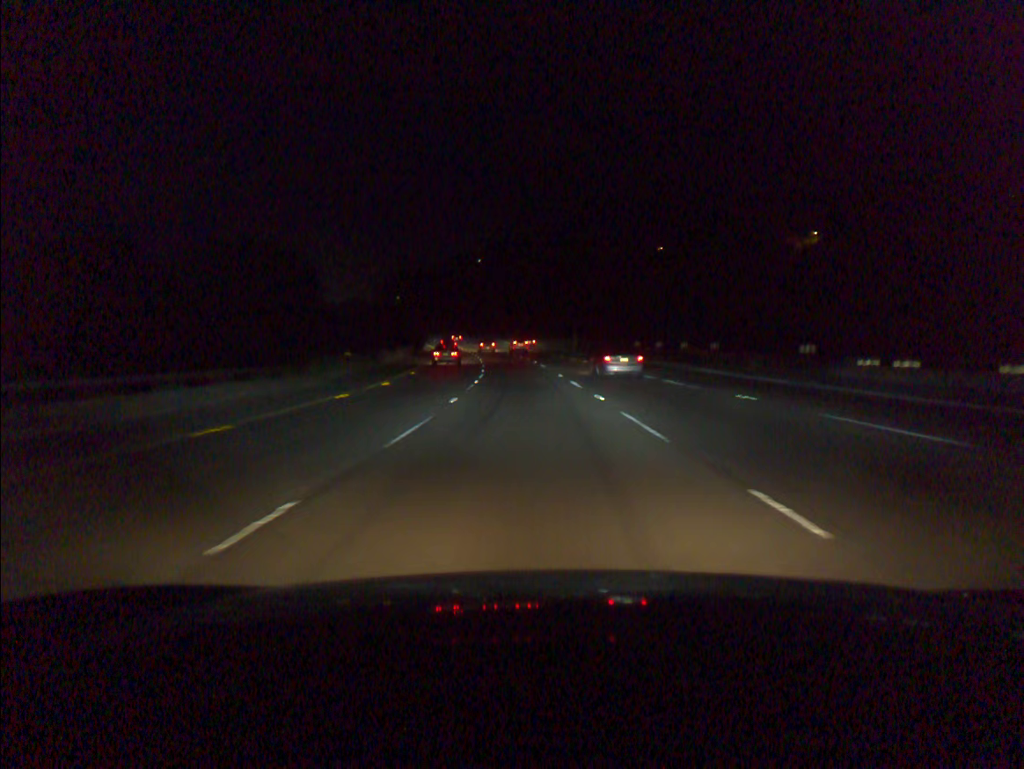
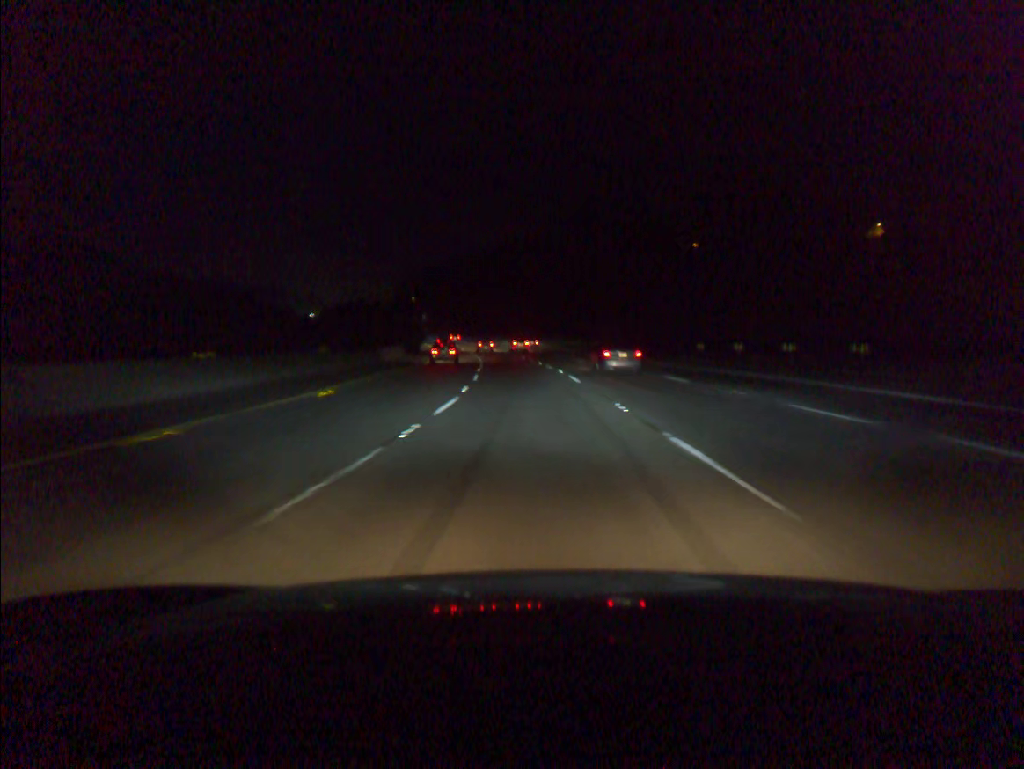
(-0.3, +19.6) m; -2°
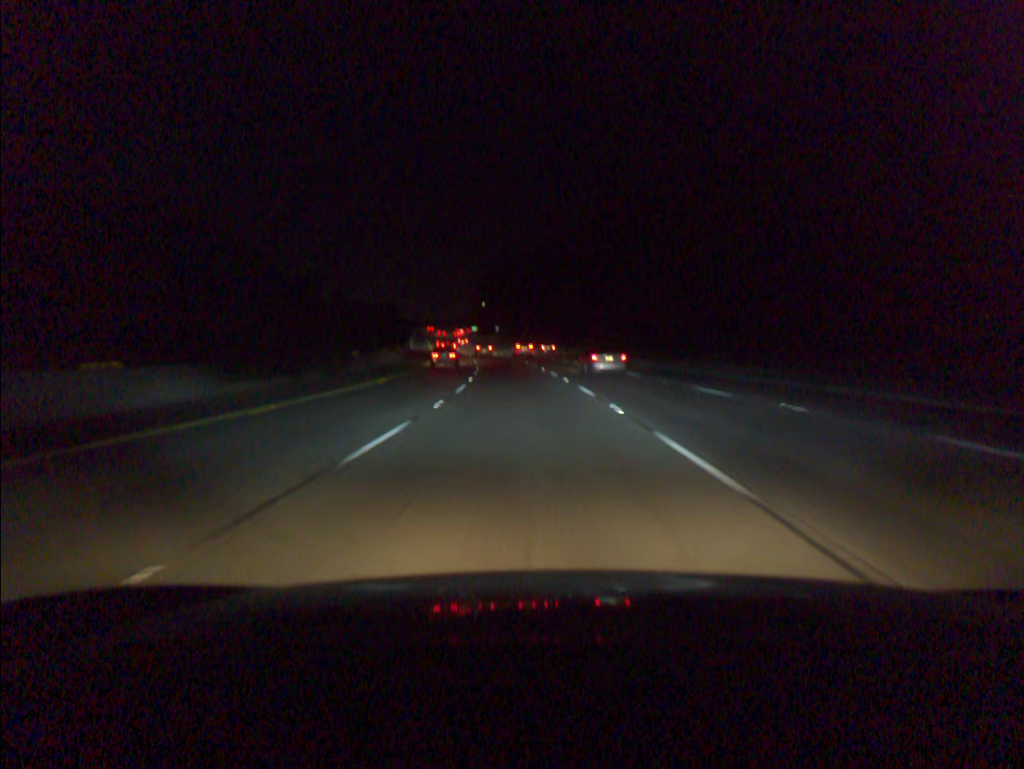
(-4.5, +77.8) m; -7°
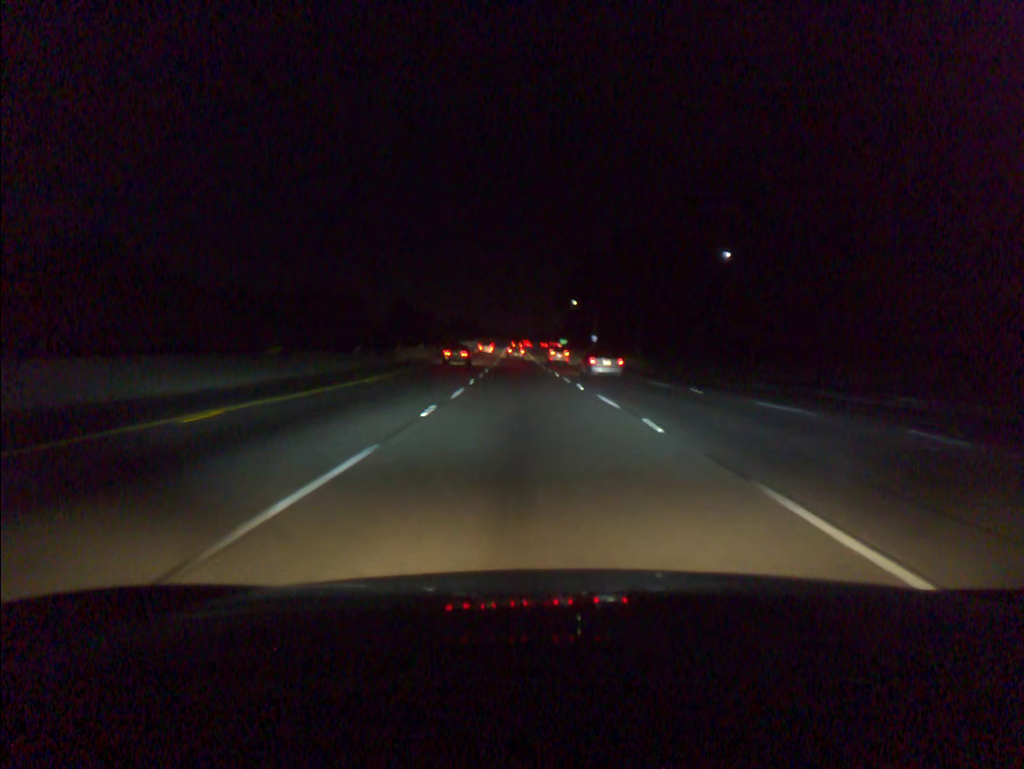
(-4.8, +77.0) m; -7°
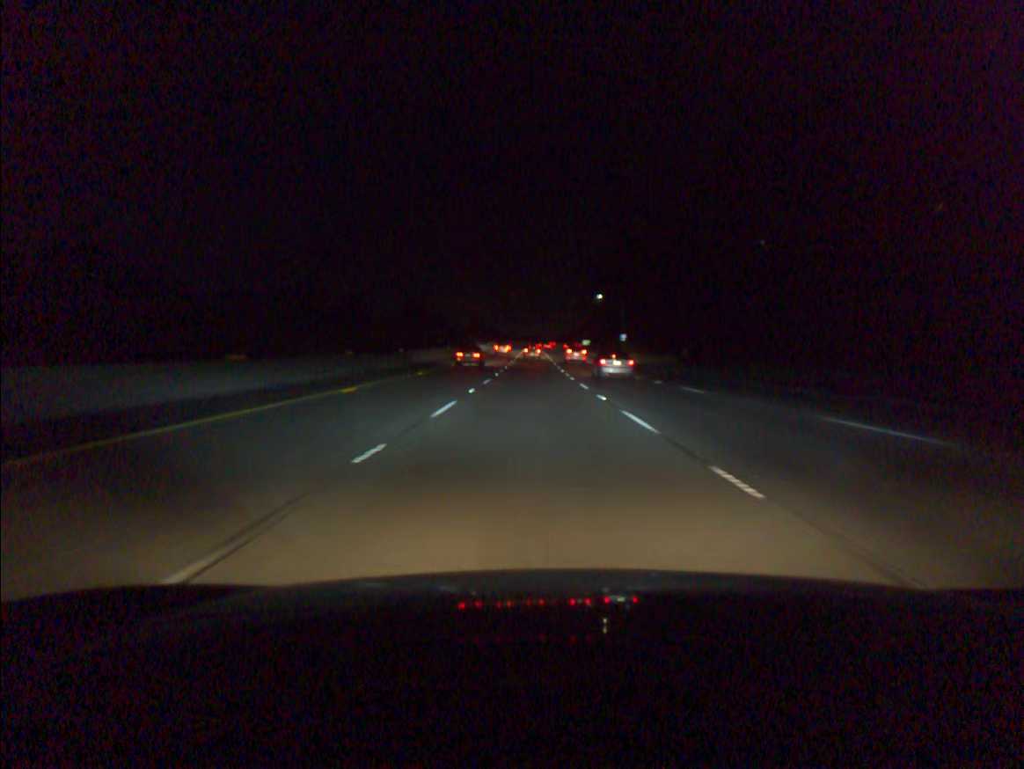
(-0.2, +19.2) m; -1°
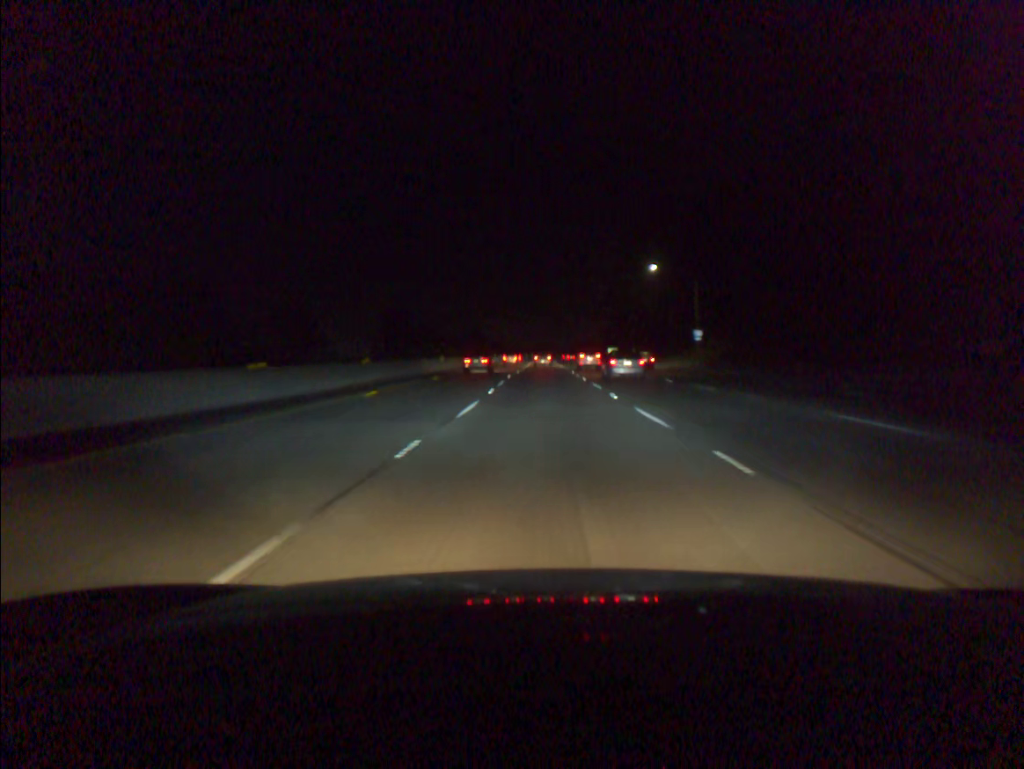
(-0.8, +57.6) m; -1°
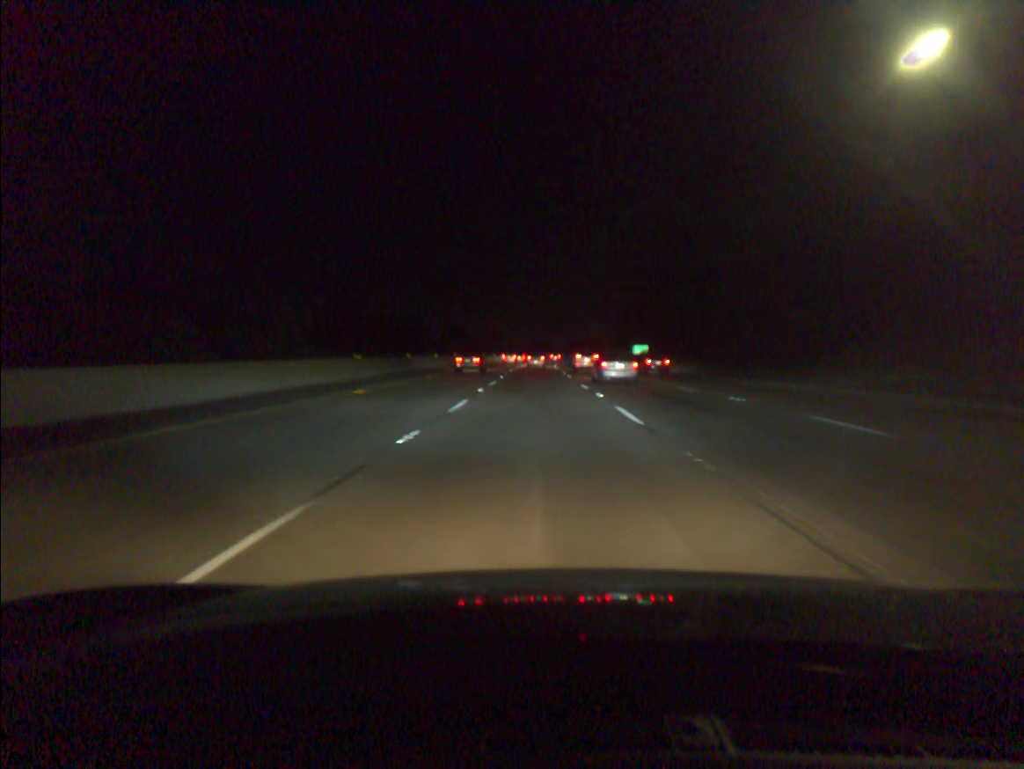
(+0.2, +57.7) m; 0°
